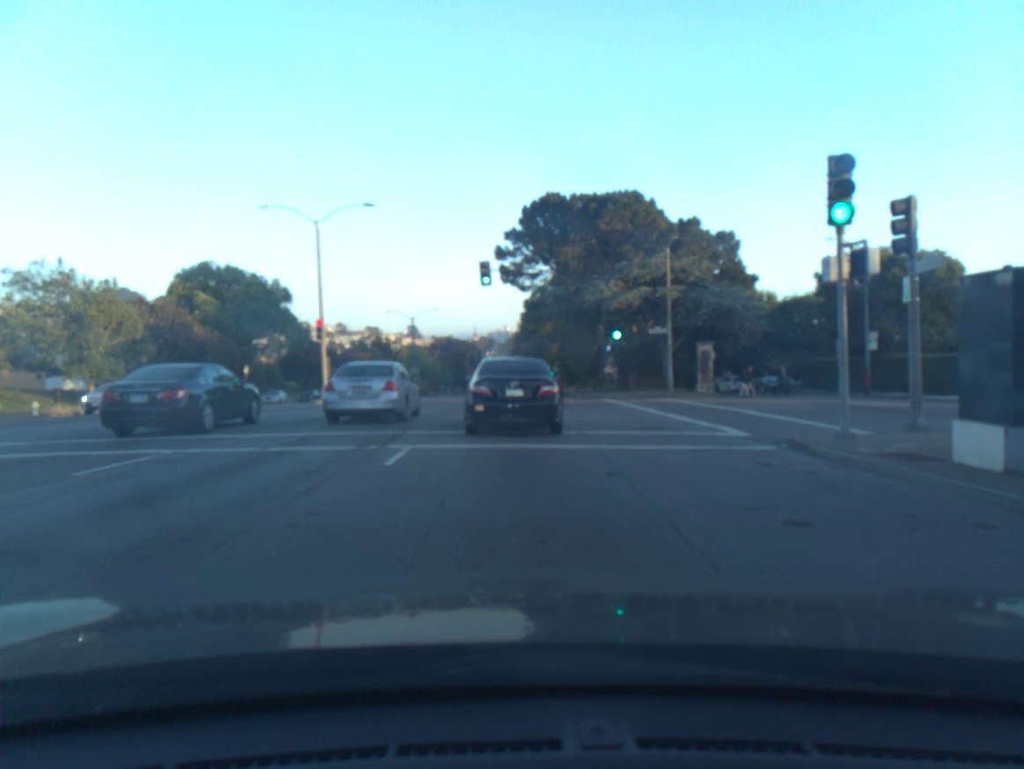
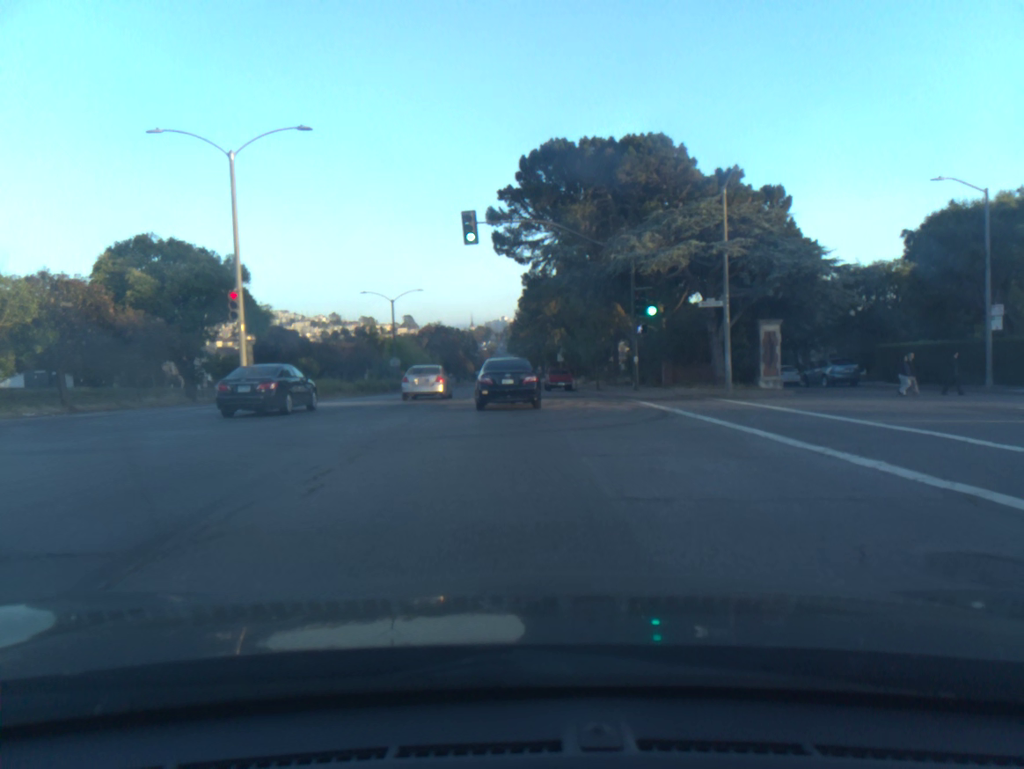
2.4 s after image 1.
(+0.1, +11.1) m; +1°
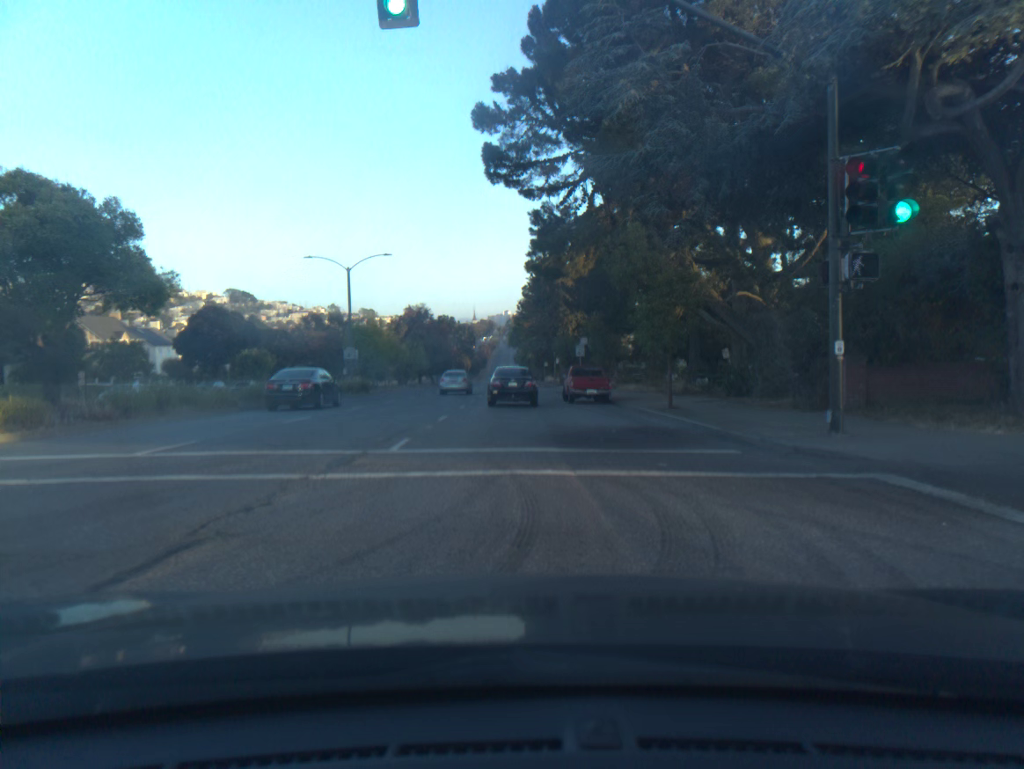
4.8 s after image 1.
(-0.1, +19.7) m; -1°
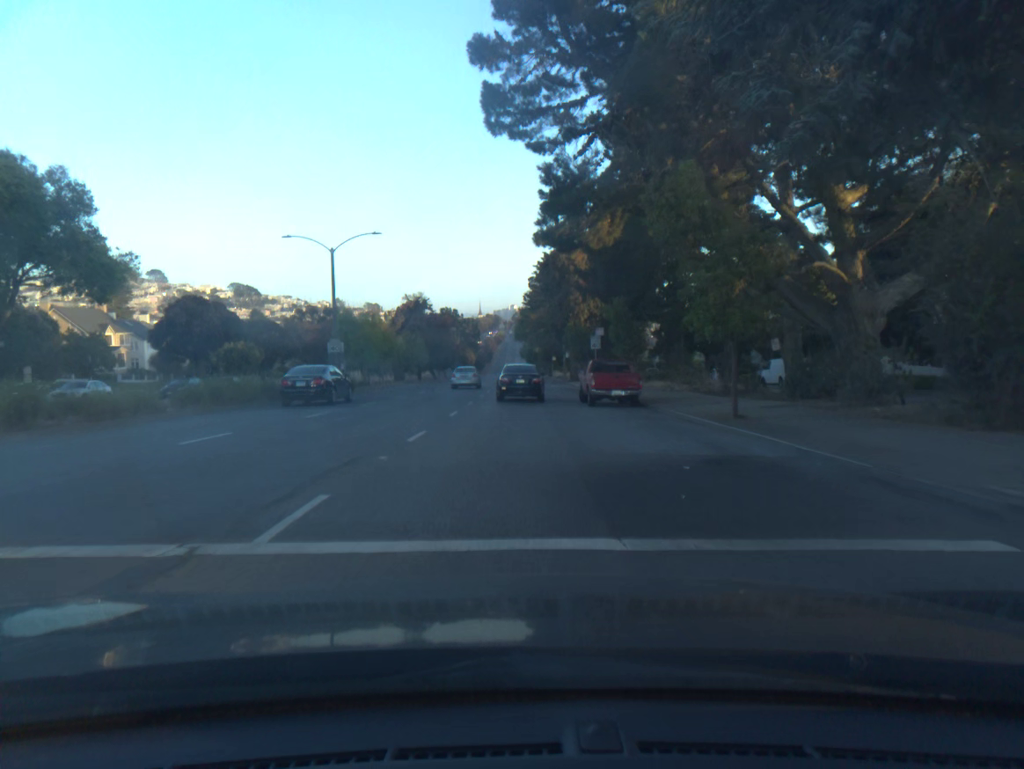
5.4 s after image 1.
(0.0, +6.2) m; 0°
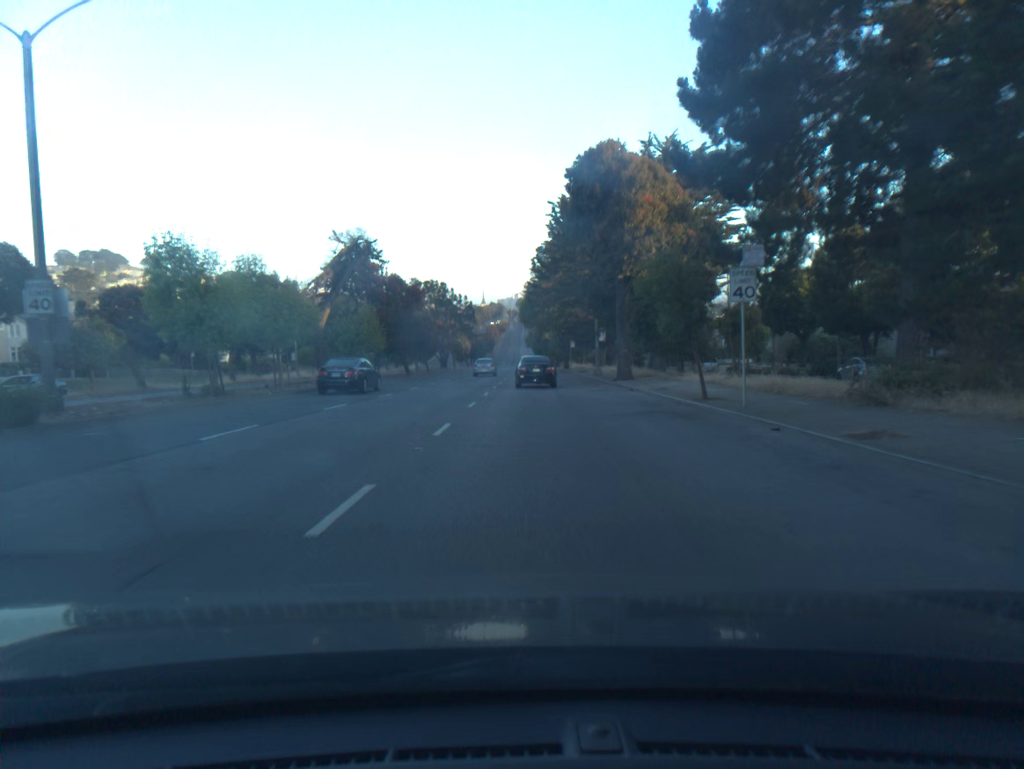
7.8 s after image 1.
(-0.2, +29.3) m; 0°
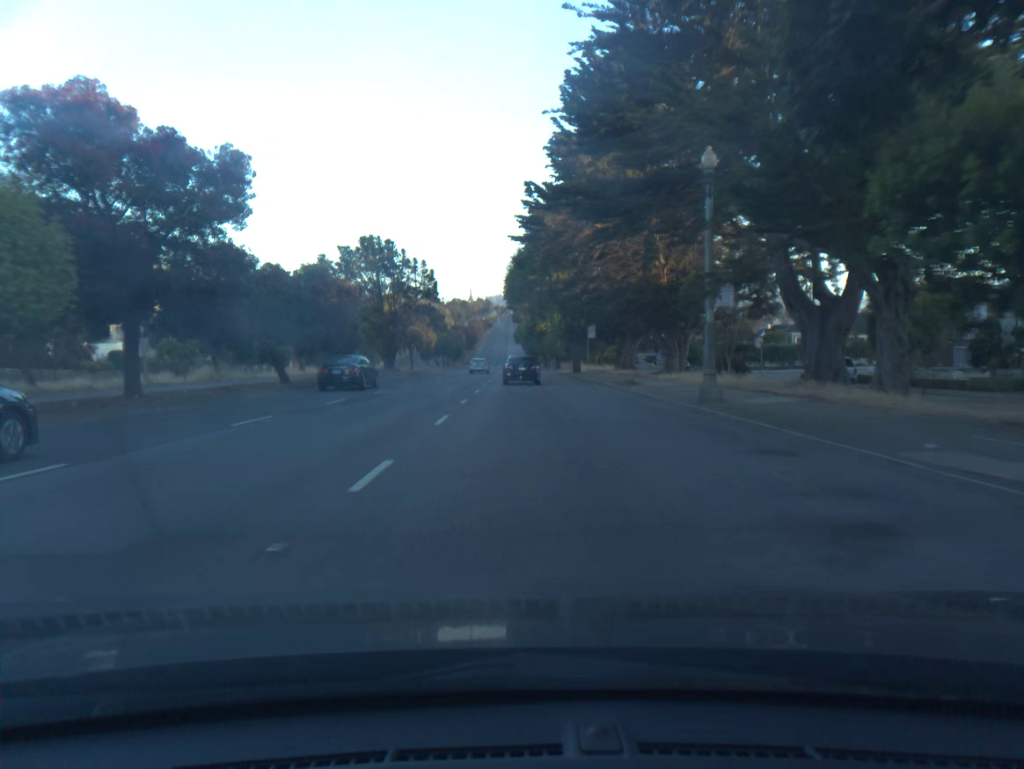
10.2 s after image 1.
(+0.4, +35.0) m; +1°
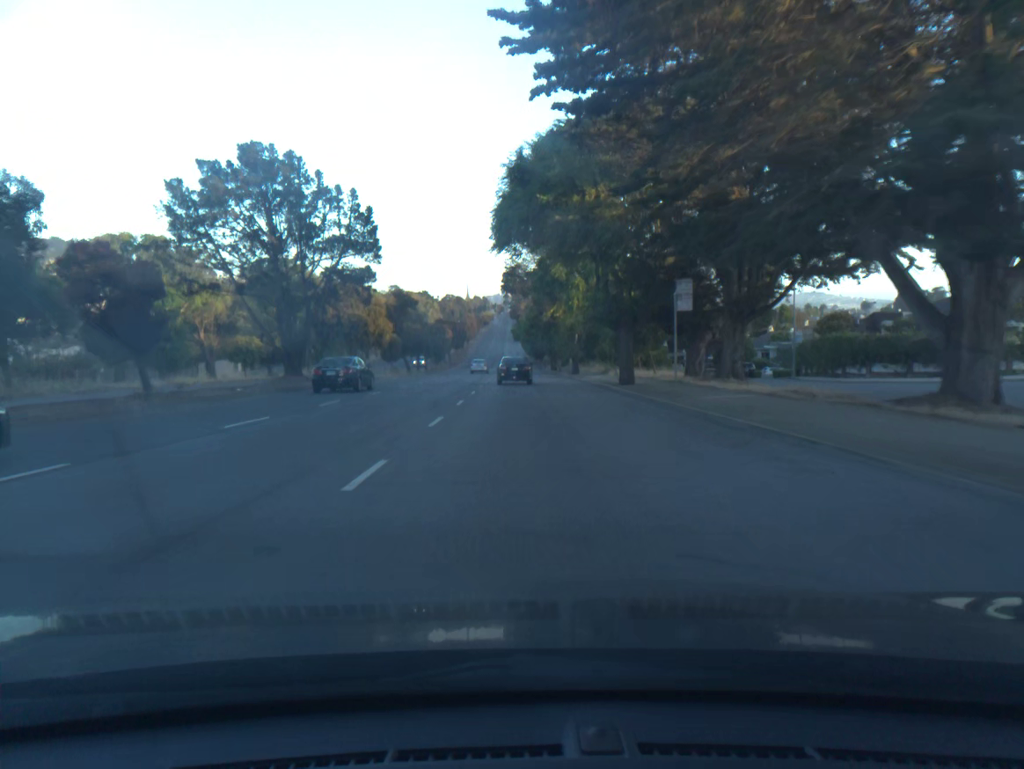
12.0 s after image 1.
(0.0, +29.1) m; 0°
